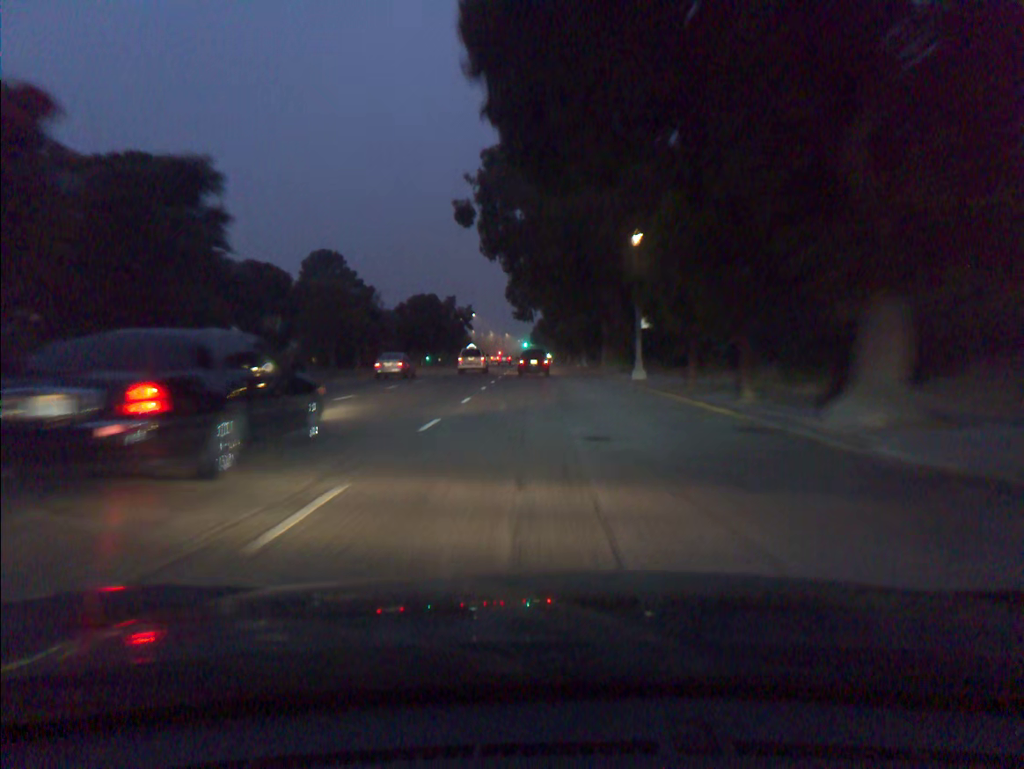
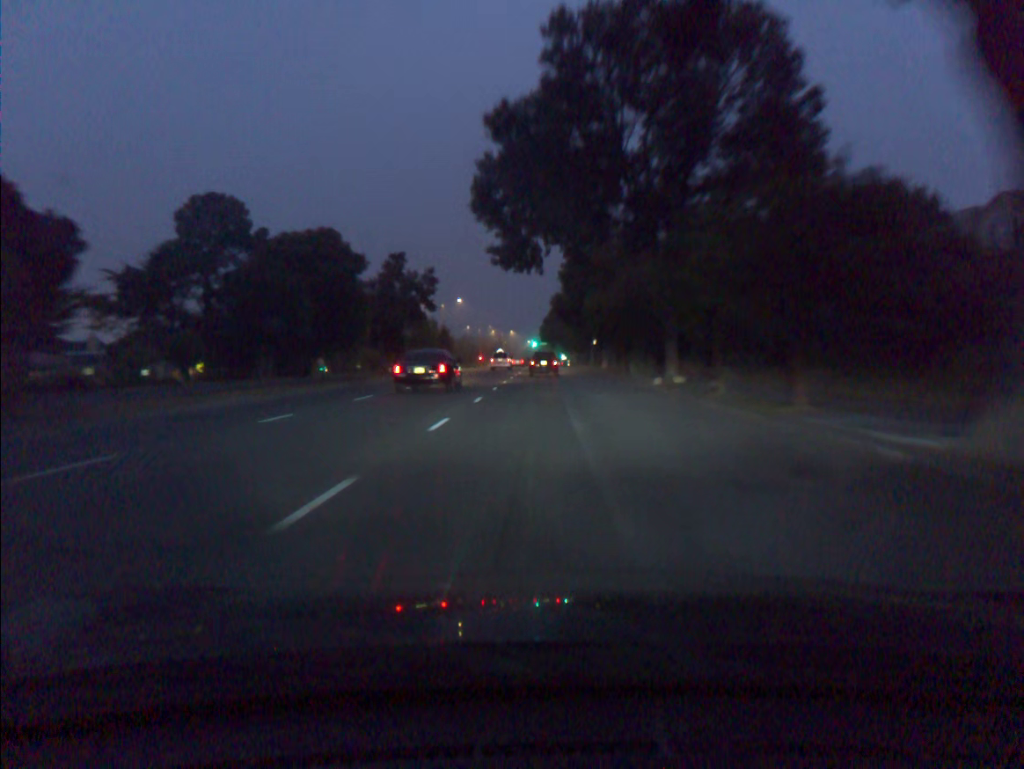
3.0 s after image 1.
(-0.3, +43.1) m; -1°
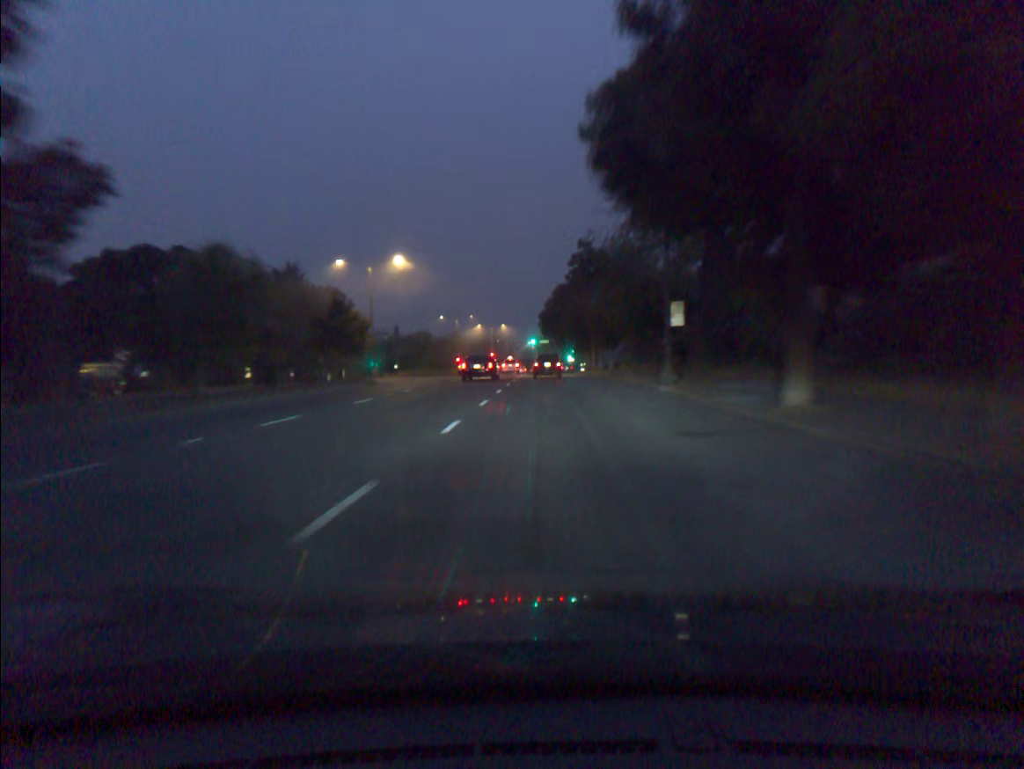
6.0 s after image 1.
(0.0, +44.0) m; 0°
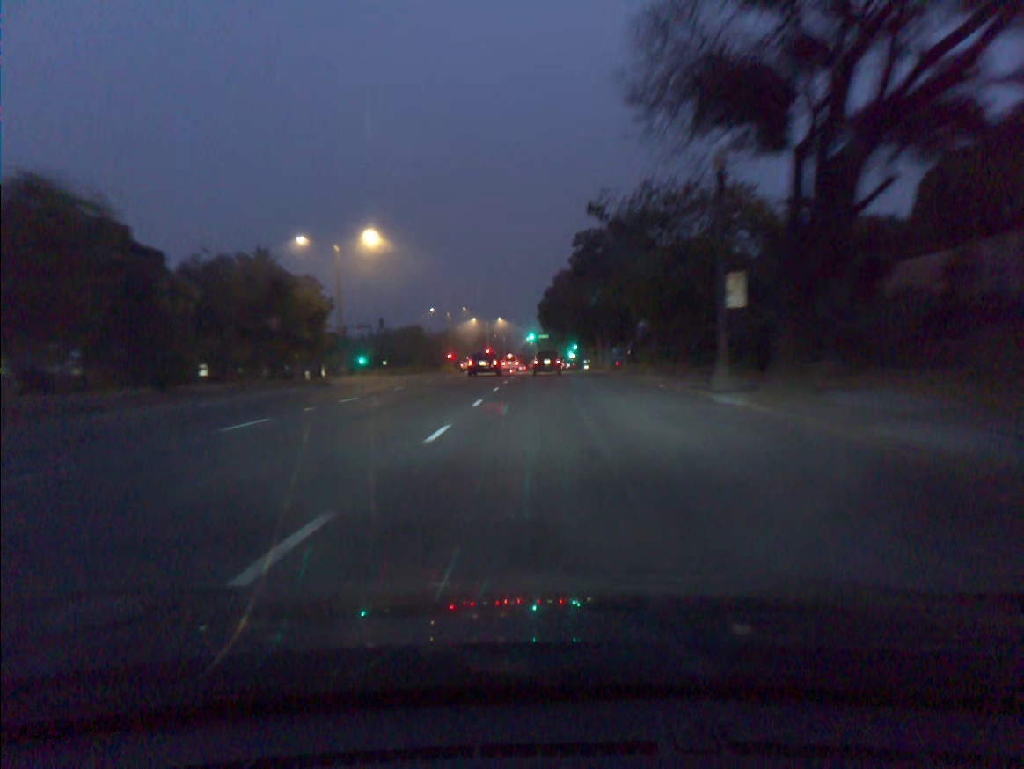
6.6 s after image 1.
(0.0, +9.1) m; 0°
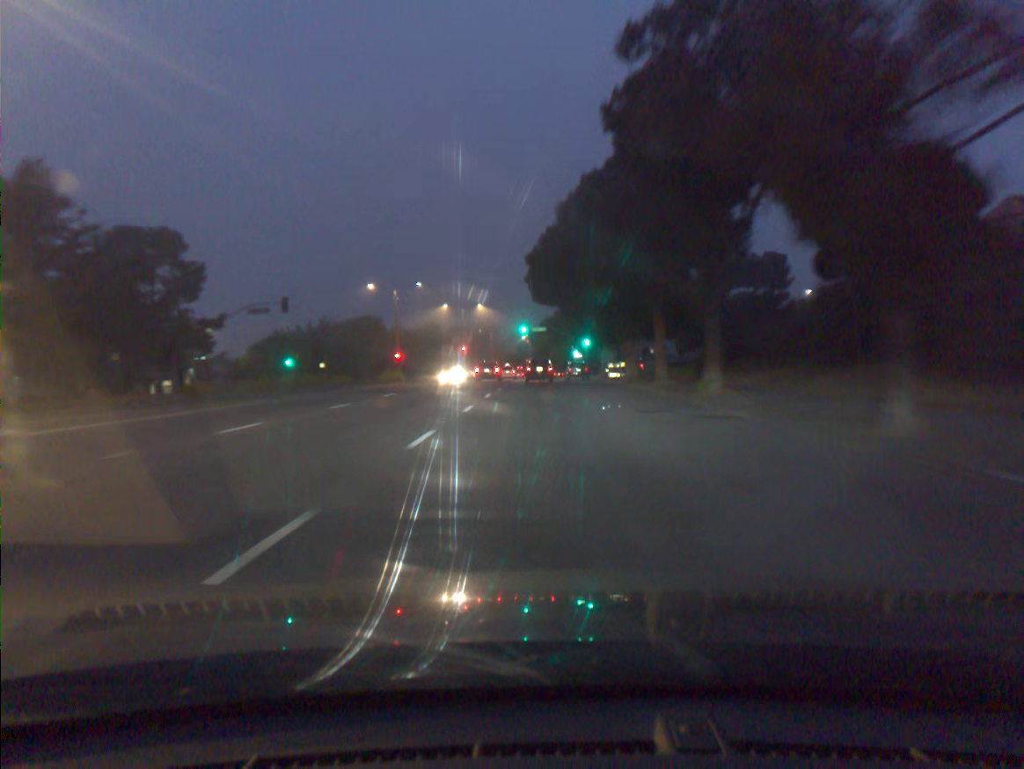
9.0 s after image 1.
(+0.3, +36.5) m; 0°
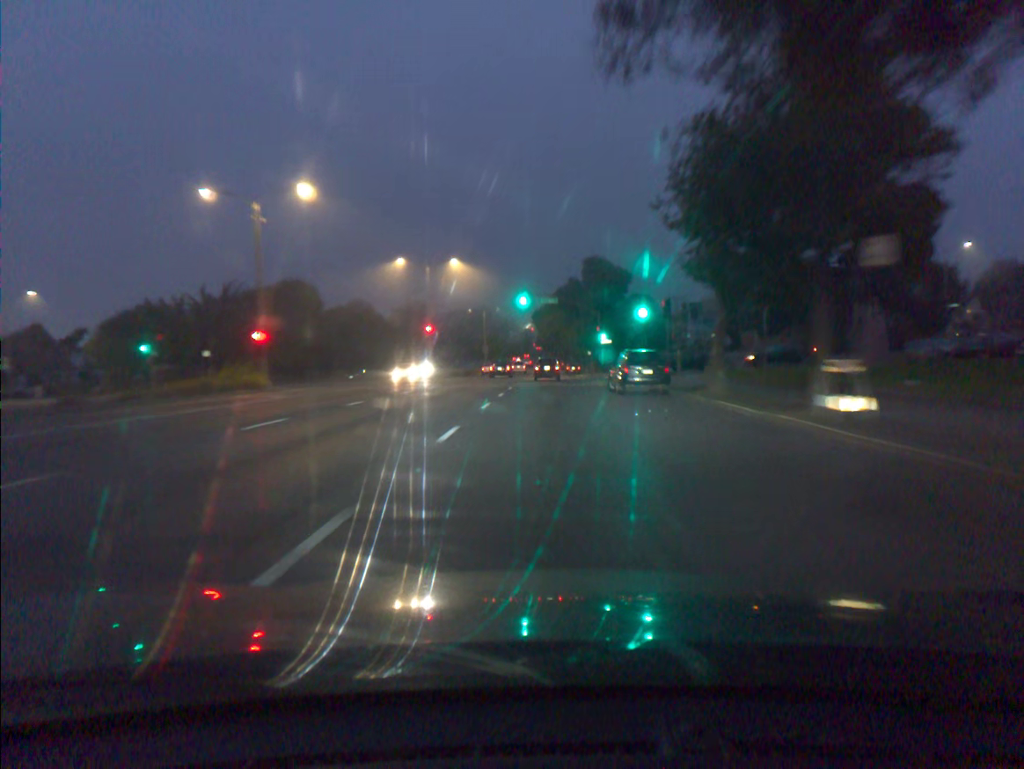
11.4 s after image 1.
(-0.4, +36.6) m; 0°
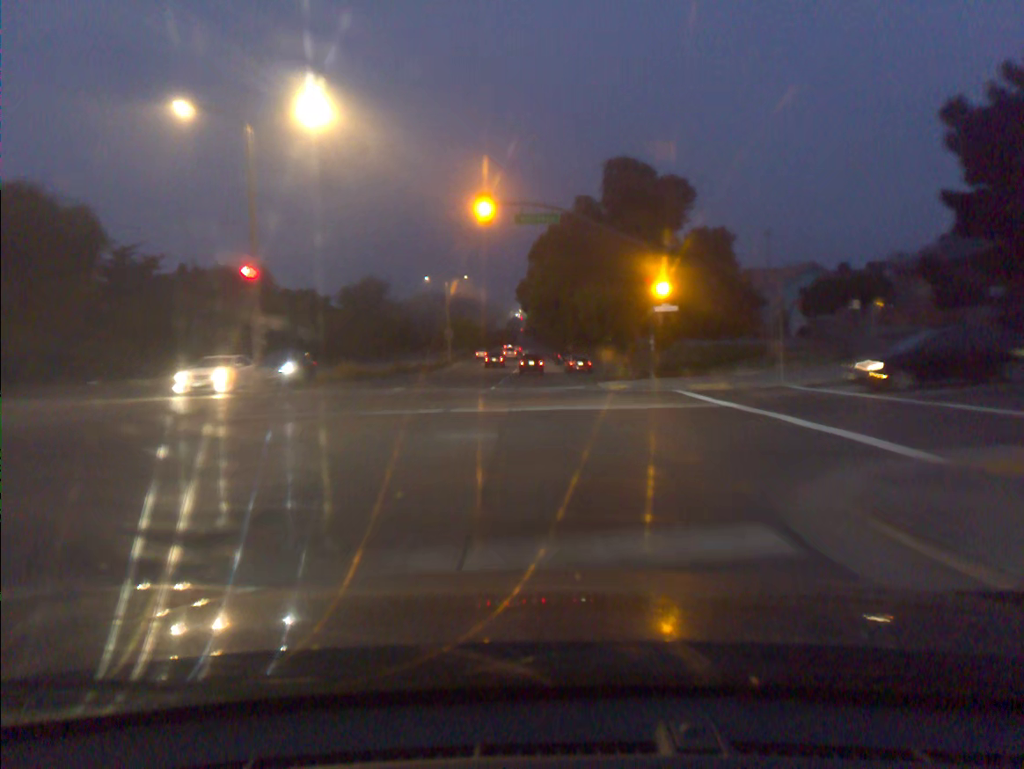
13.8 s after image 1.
(+0.4, +37.8) m; +1°
